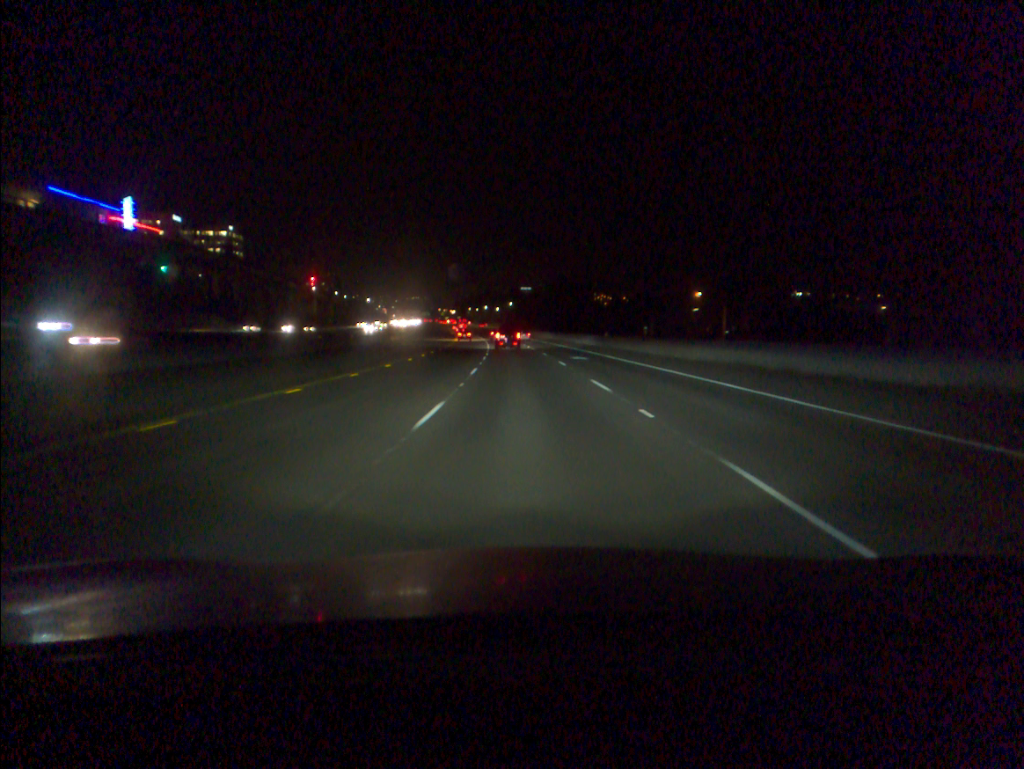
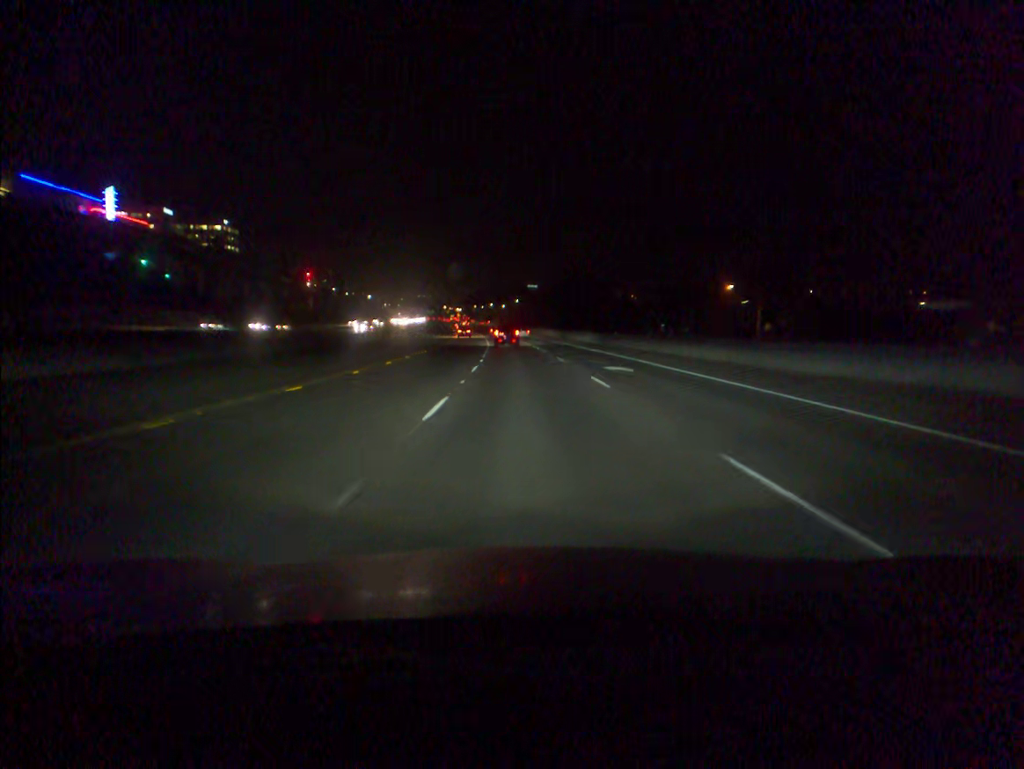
(0.0, +14.3) m; 0°
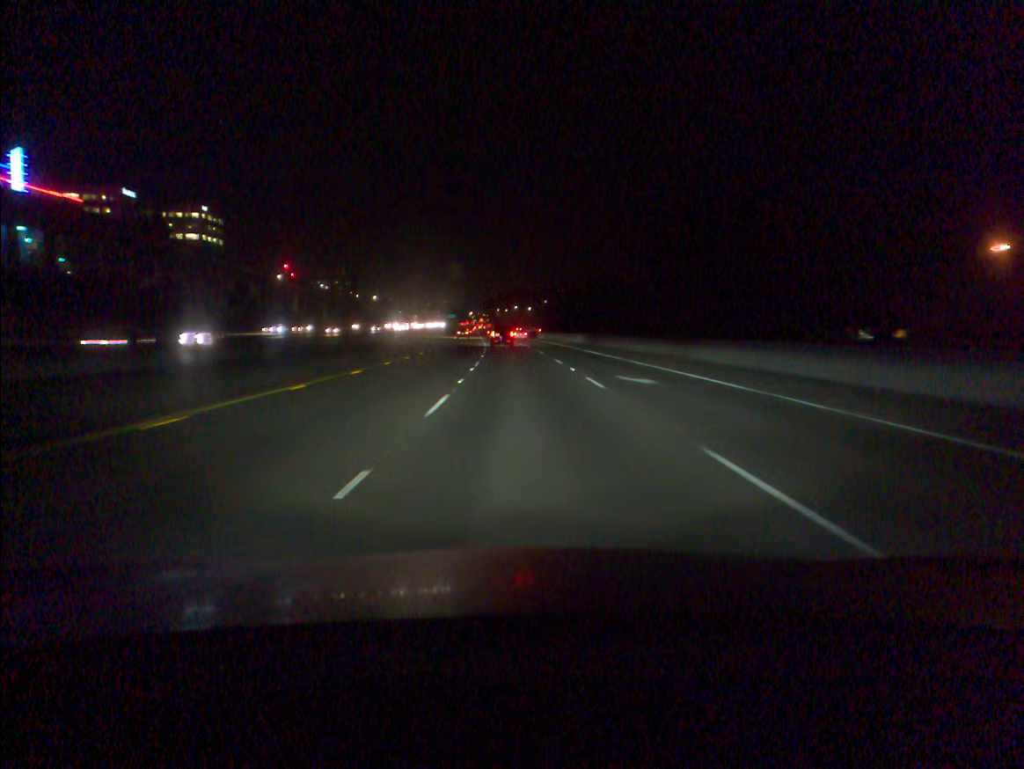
(-0.9, +57.4) m; -2°
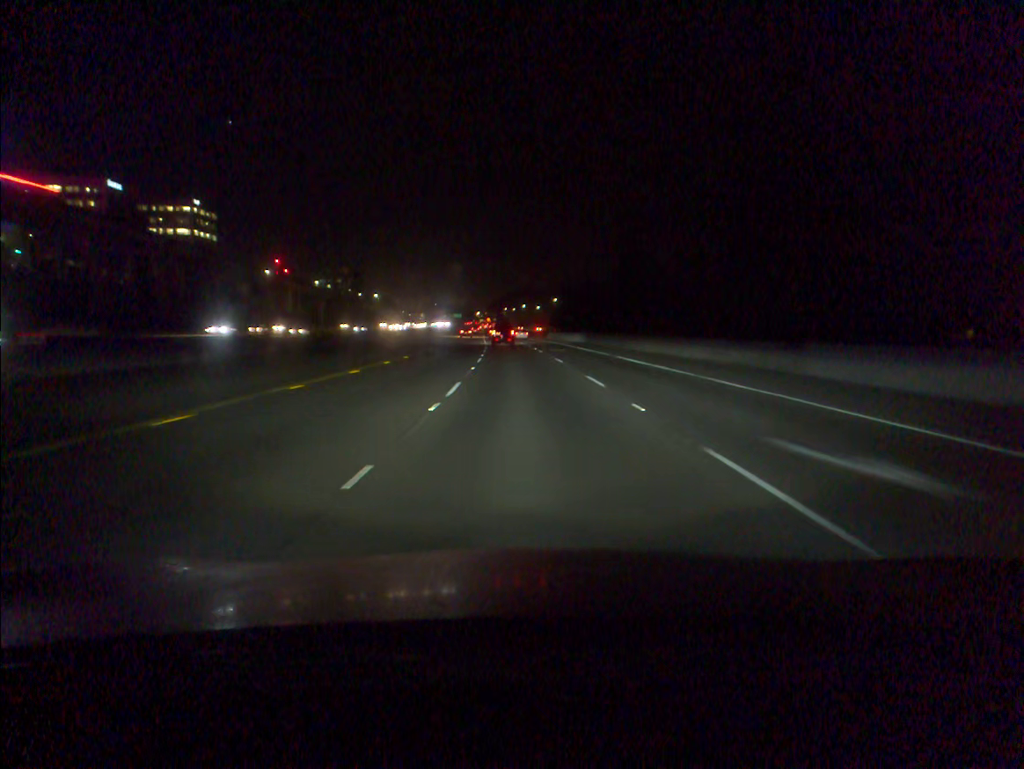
(-0.1, +14.4) m; -1°
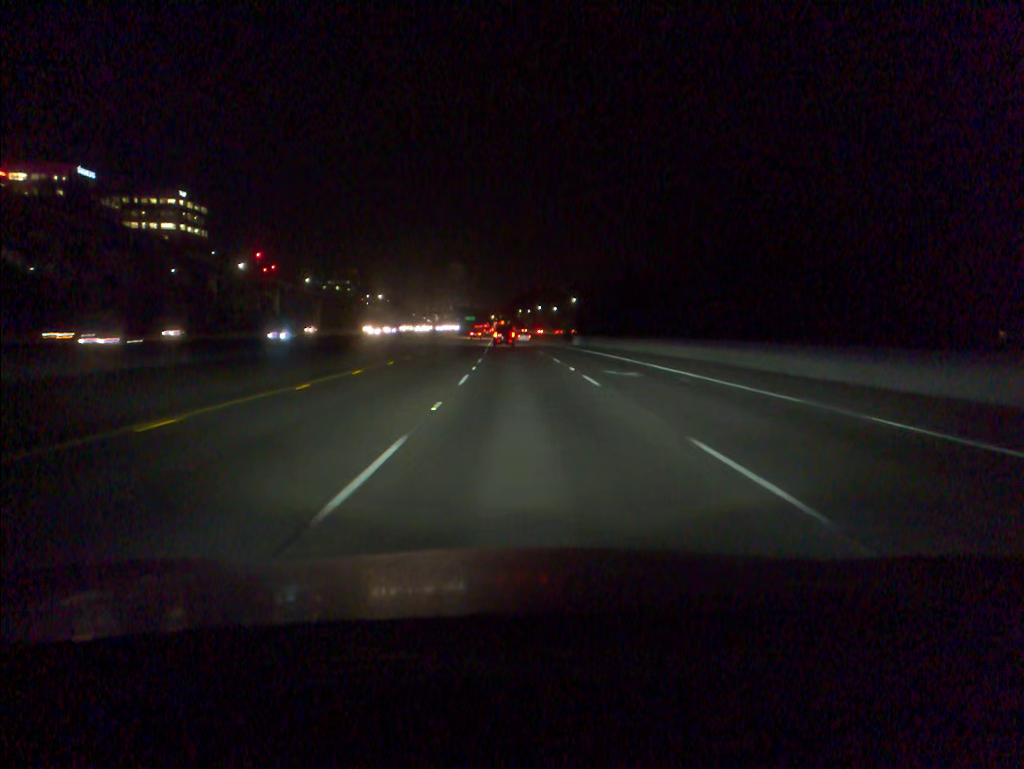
(-0.2, +28.7) m; -1°
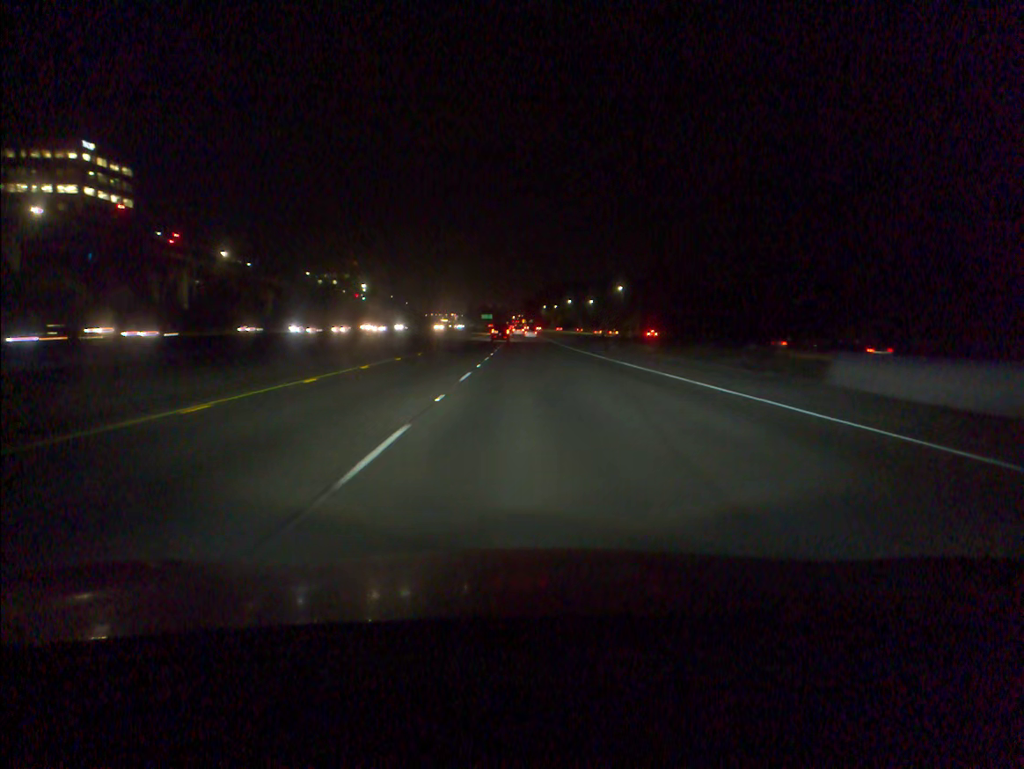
(-1.4, +71.3) m; -2°
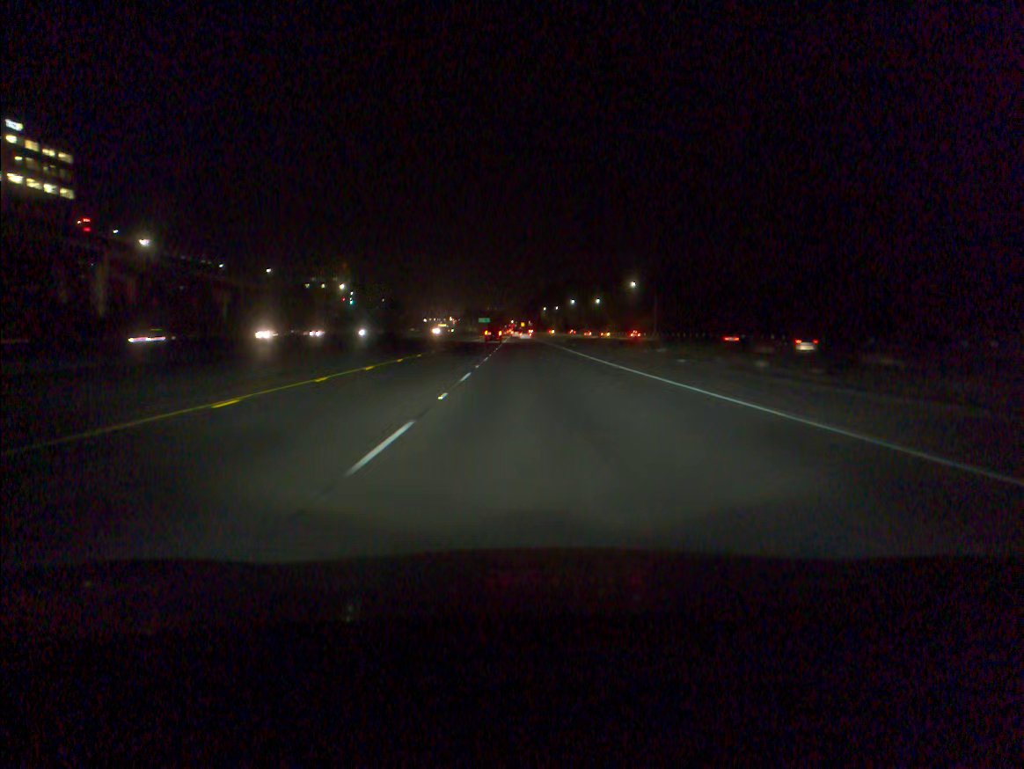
(0.0, +28.4) m; 0°
